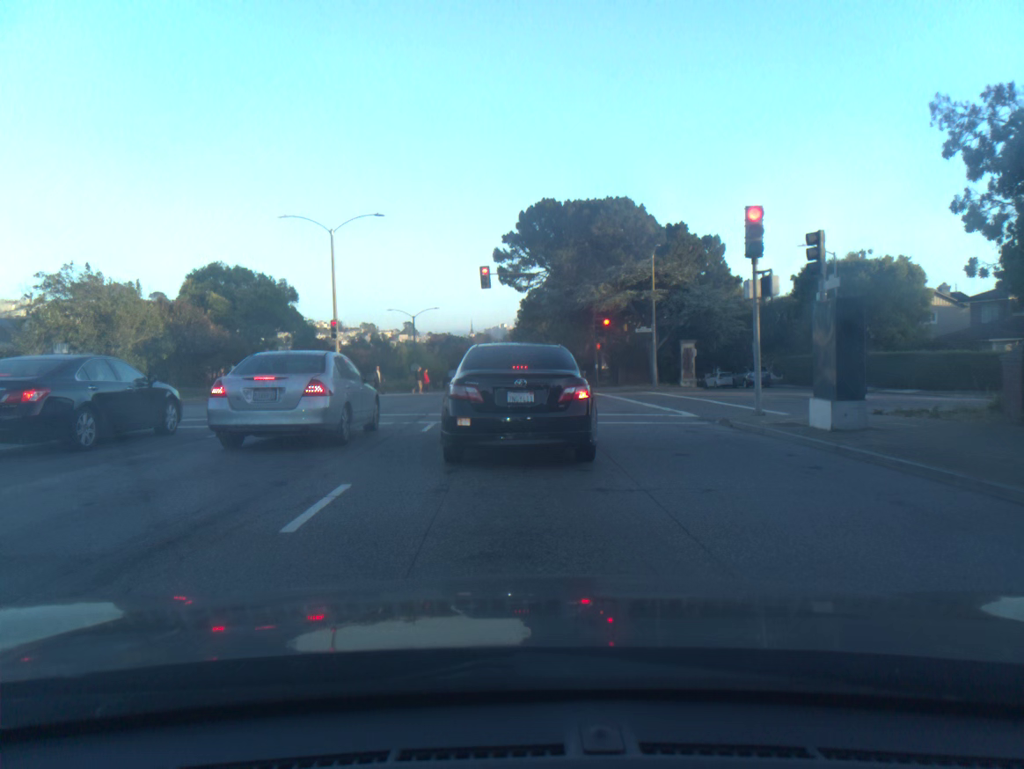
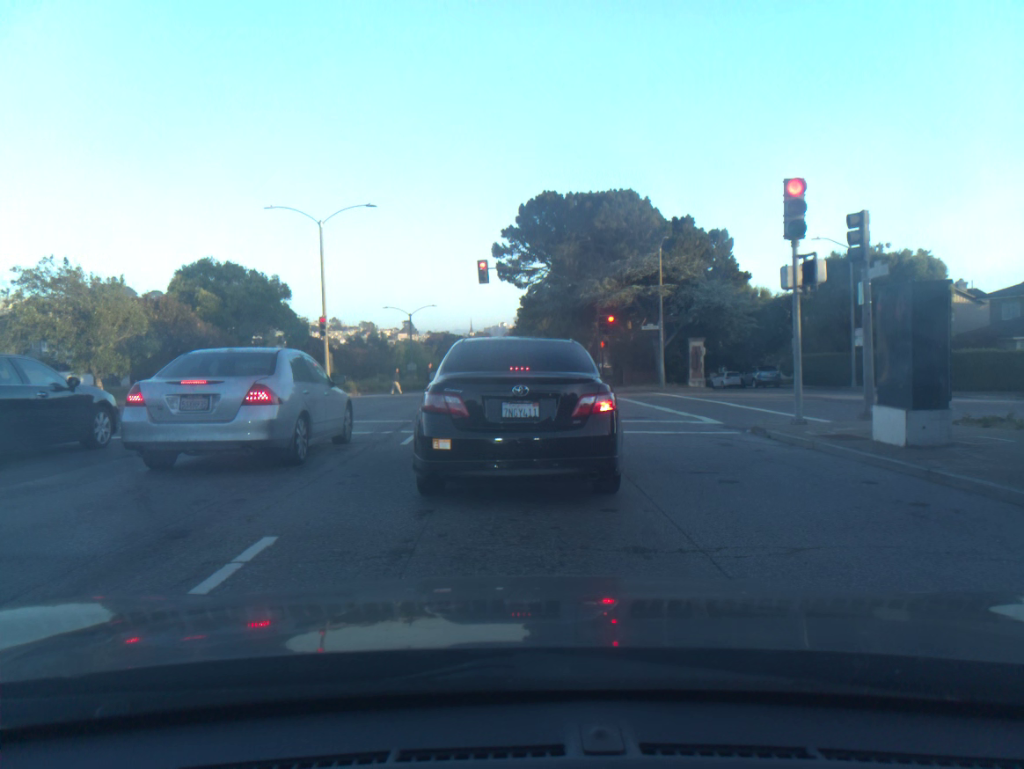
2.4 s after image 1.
(0.0, +2.3) m; 0°
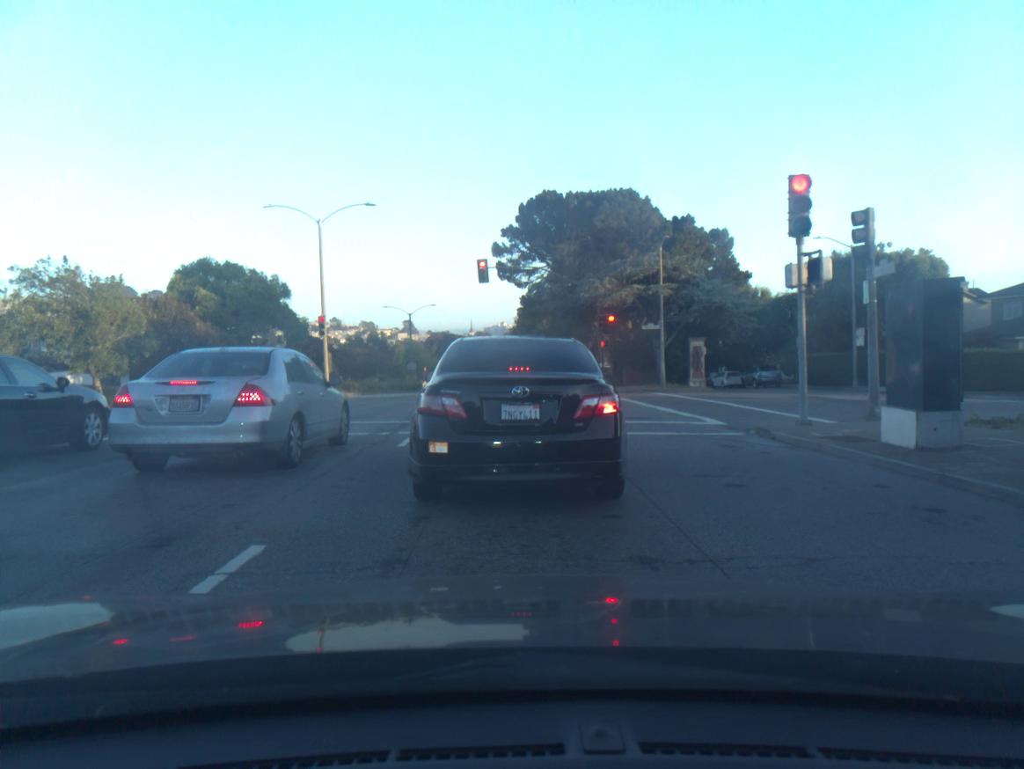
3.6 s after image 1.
(0.0, +0.3) m; 0°
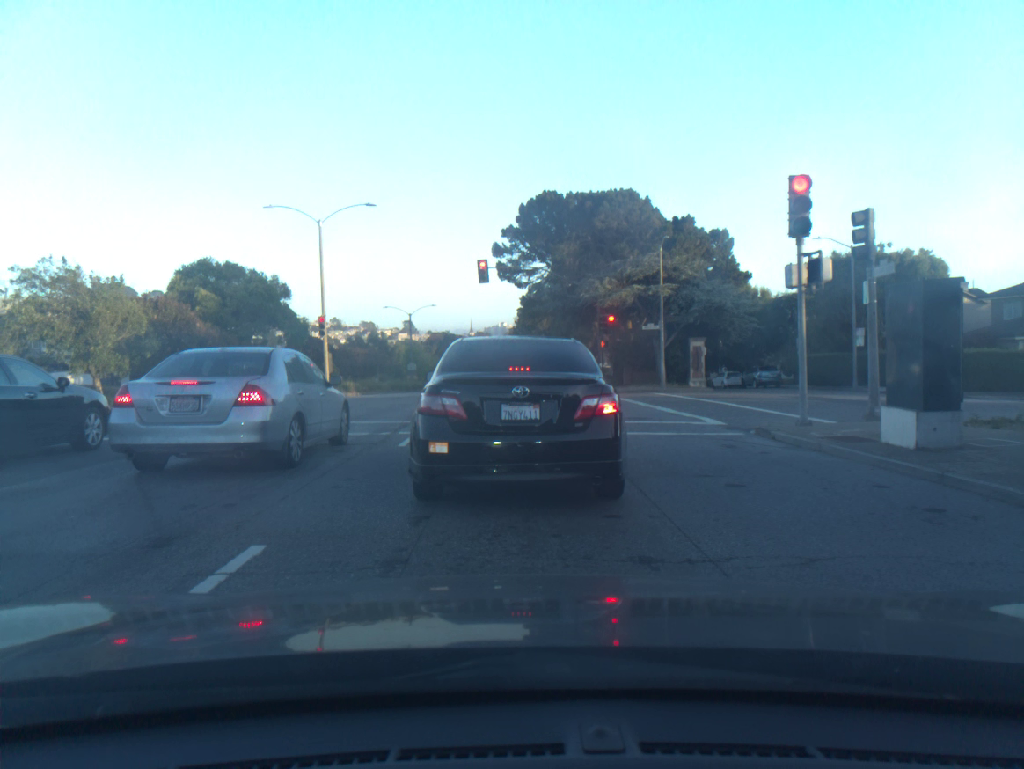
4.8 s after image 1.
(0.0, 0.0) m; 0°
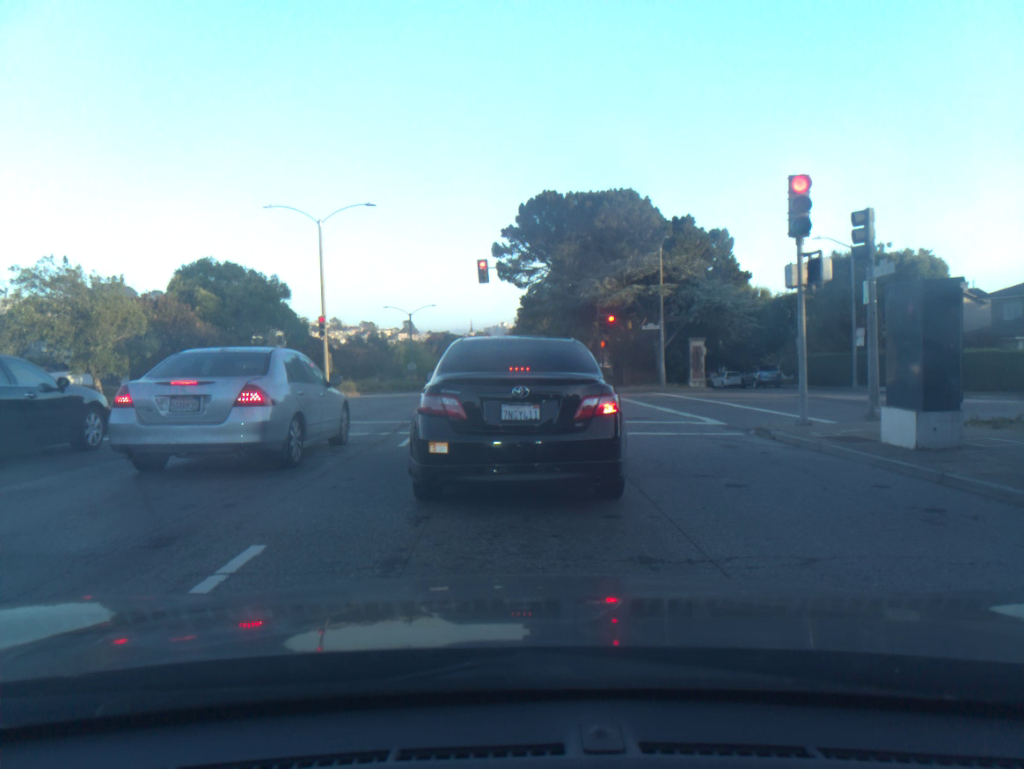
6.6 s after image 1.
(0.0, 0.0) m; 0°
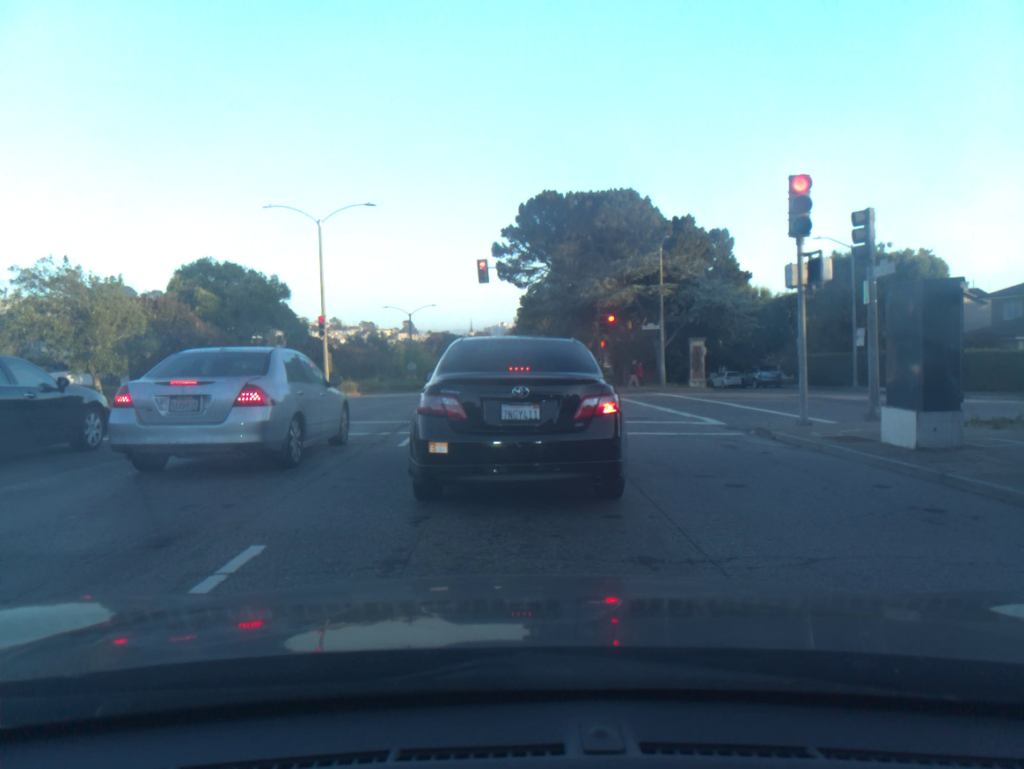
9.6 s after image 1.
(0.0, 0.0) m; 0°
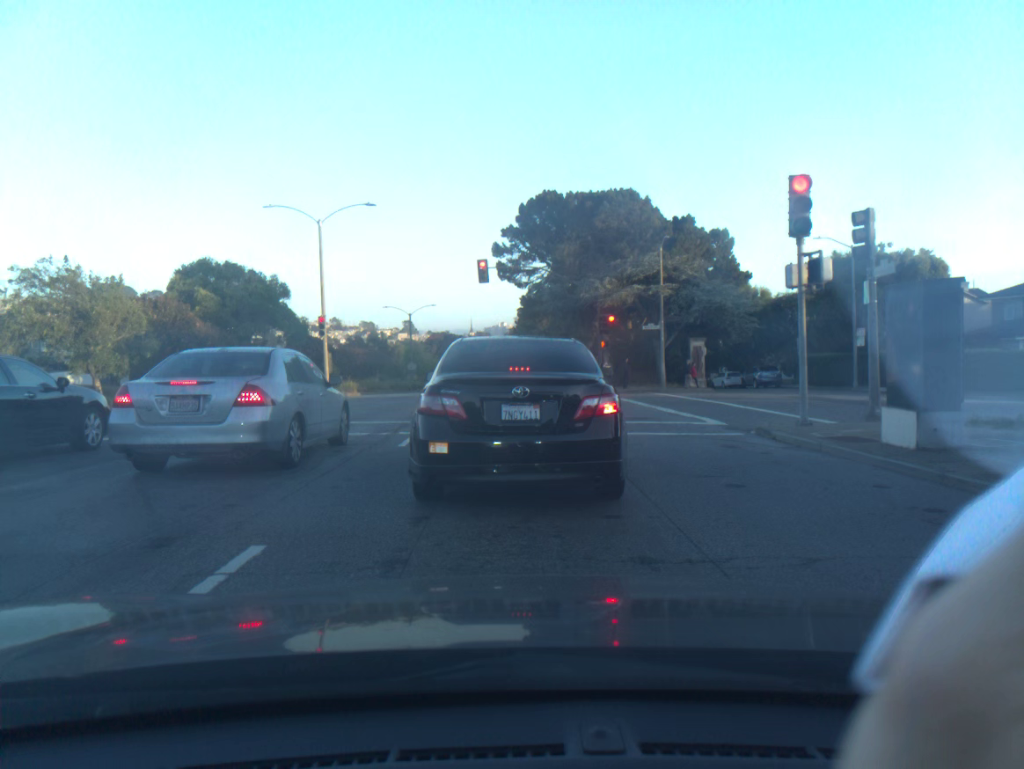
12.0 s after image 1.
(0.0, -0.1) m; 0°
